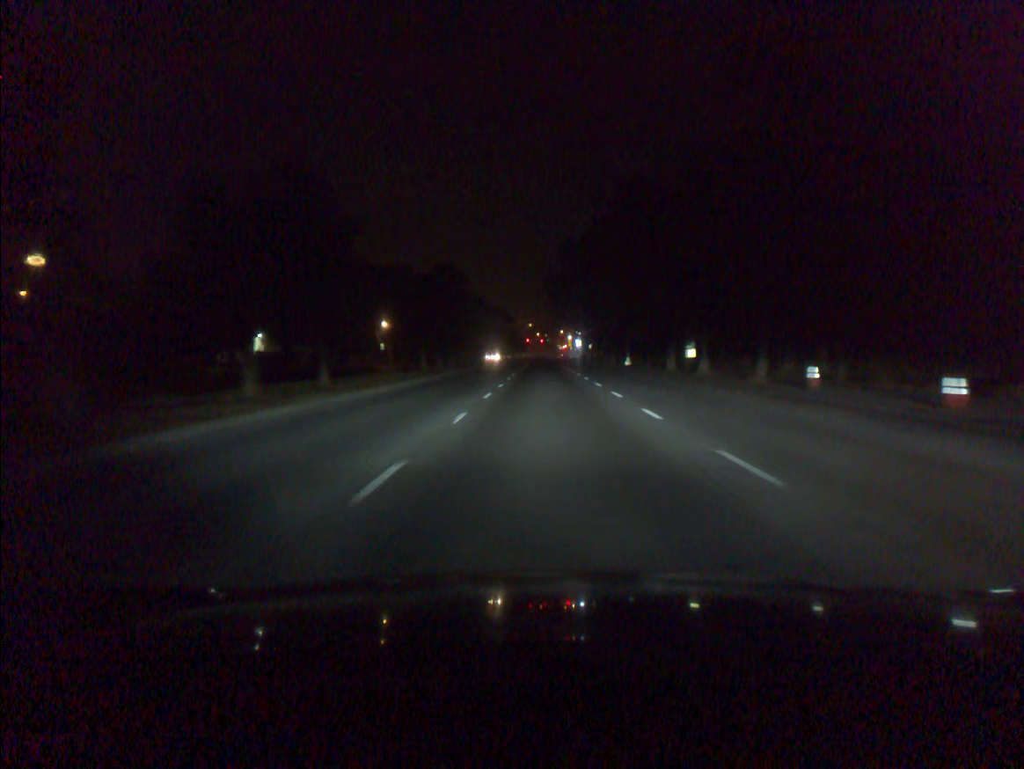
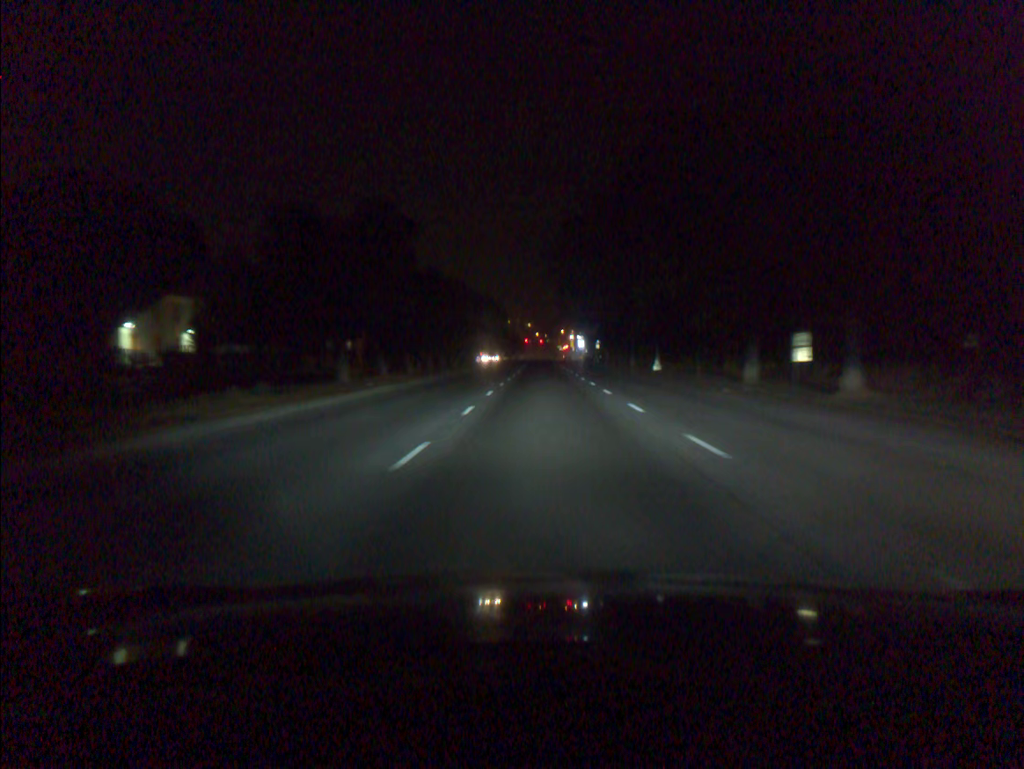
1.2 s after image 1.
(0.0, +19.8) m; 0°
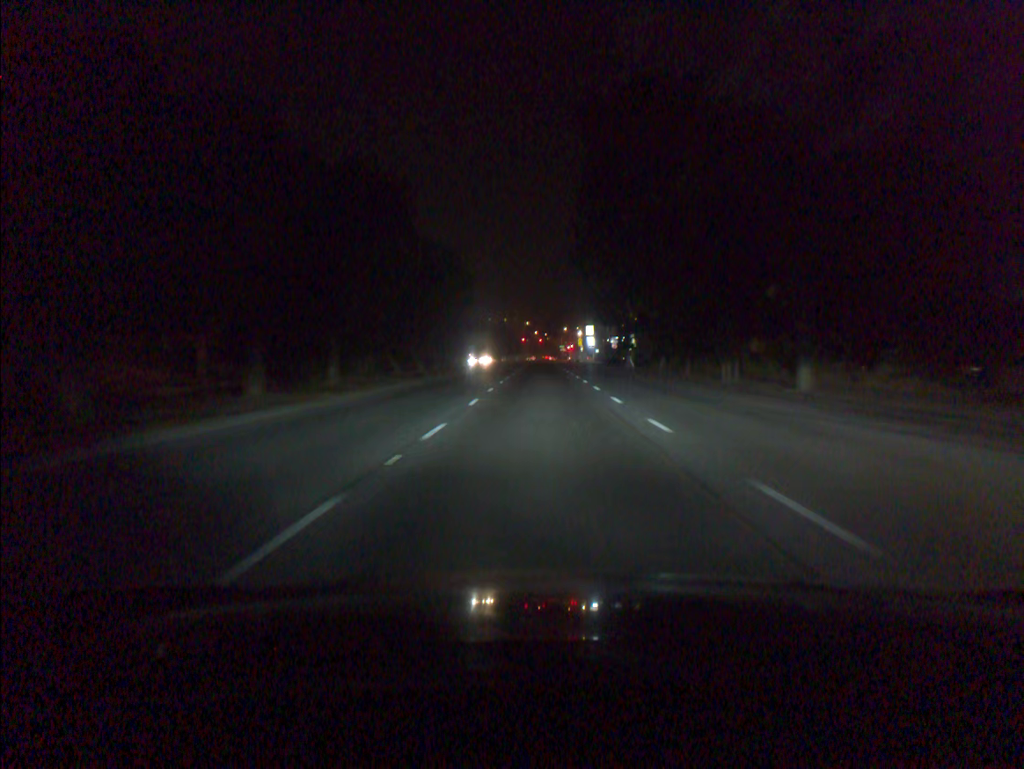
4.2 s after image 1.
(0.0, +47.6) m; 0°
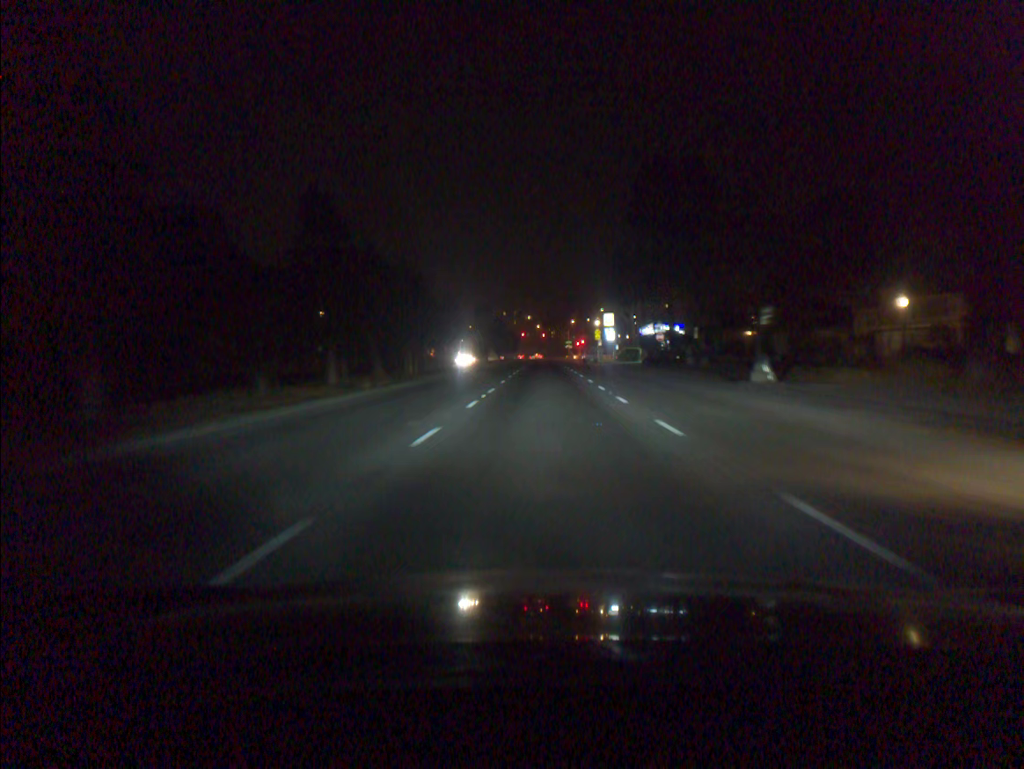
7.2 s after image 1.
(-0.1, +44.6) m; 0°
